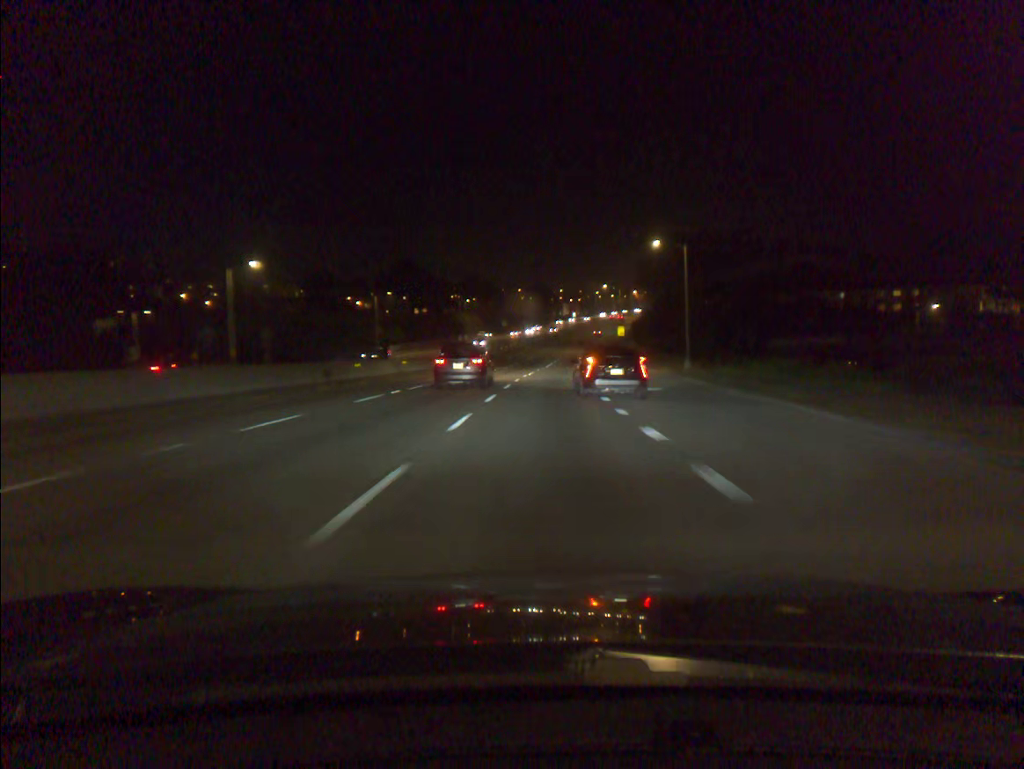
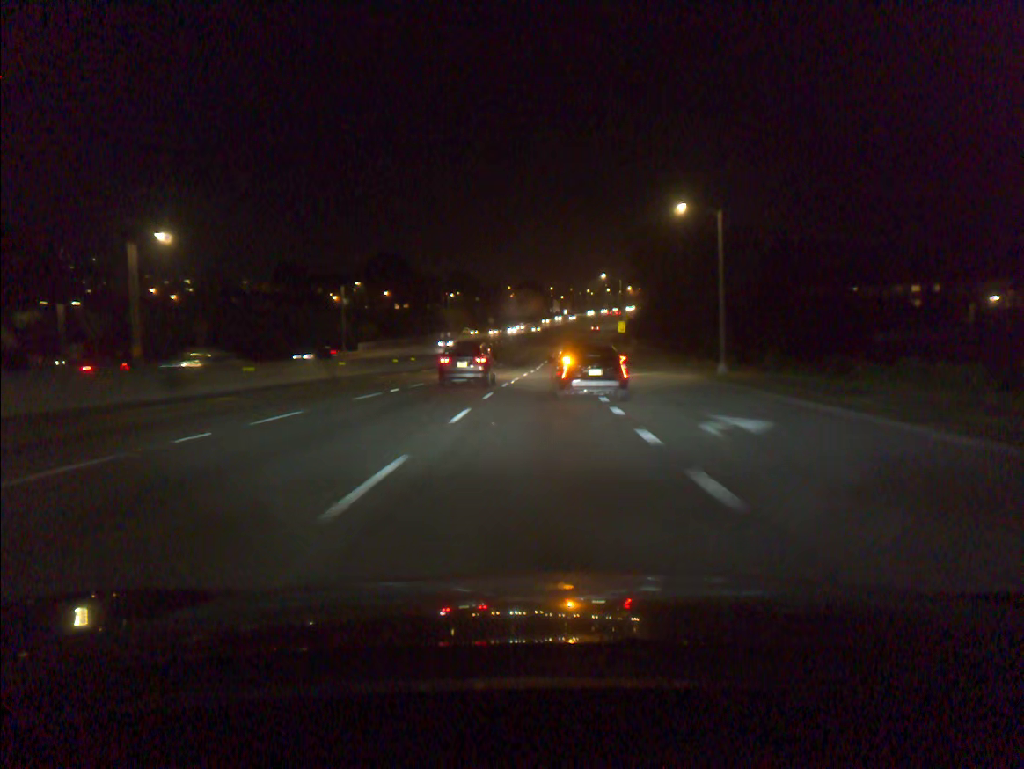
(+0.1, +14.0) m; +1°
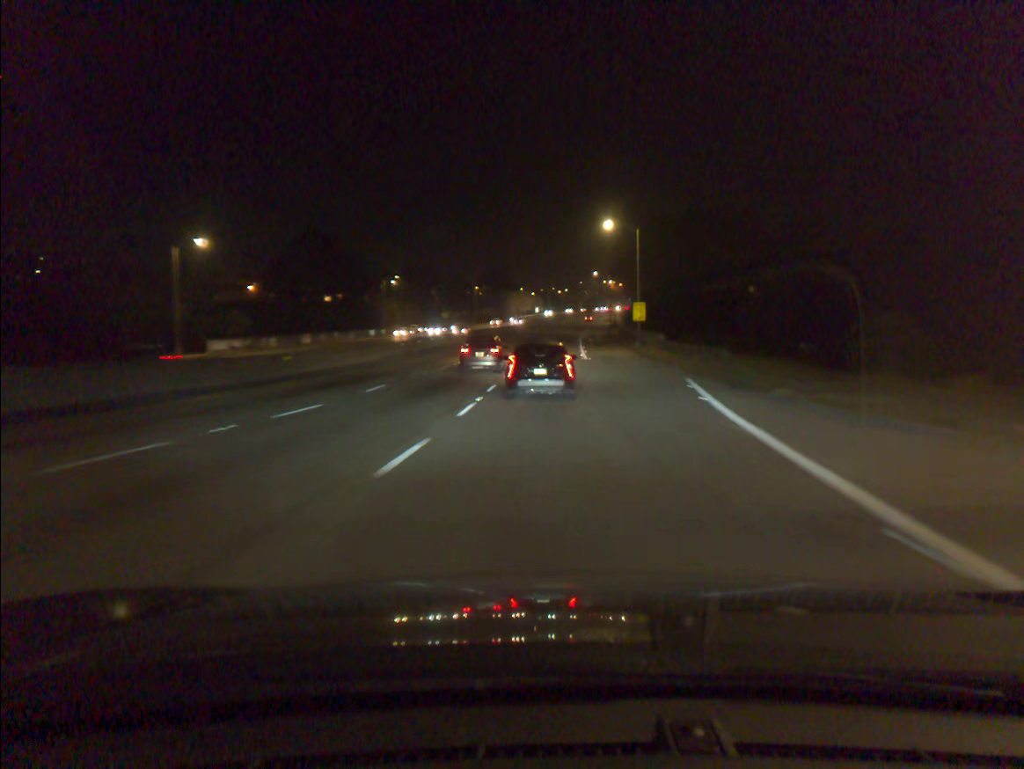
(+0.7, +42.5) m; +2°
